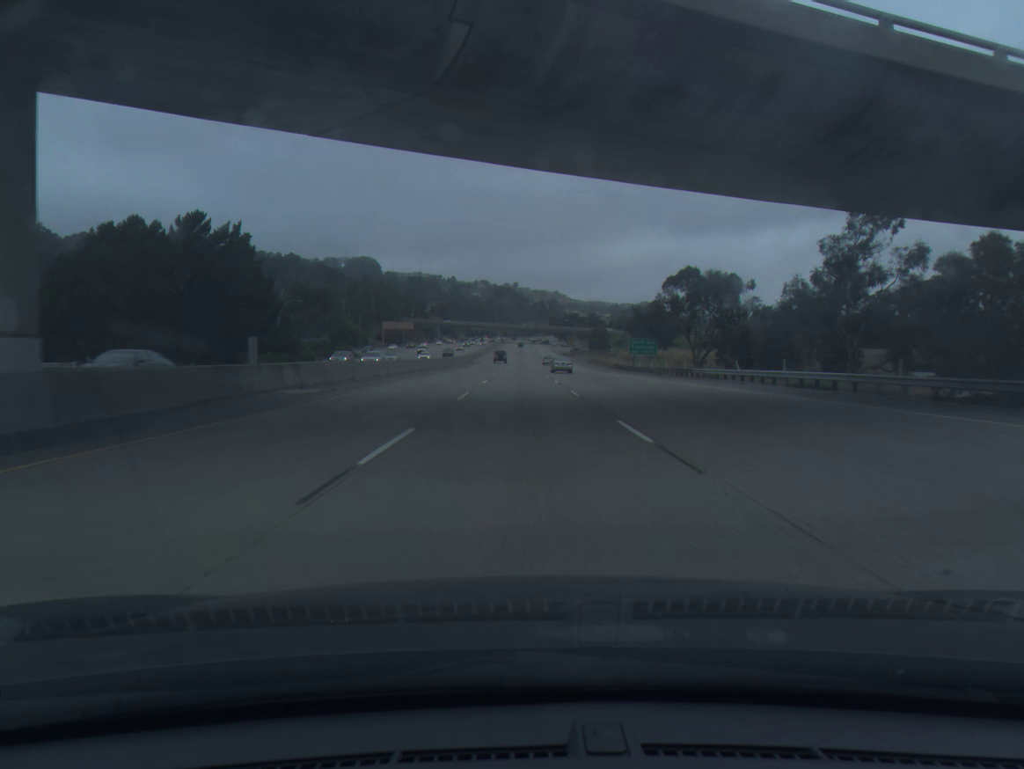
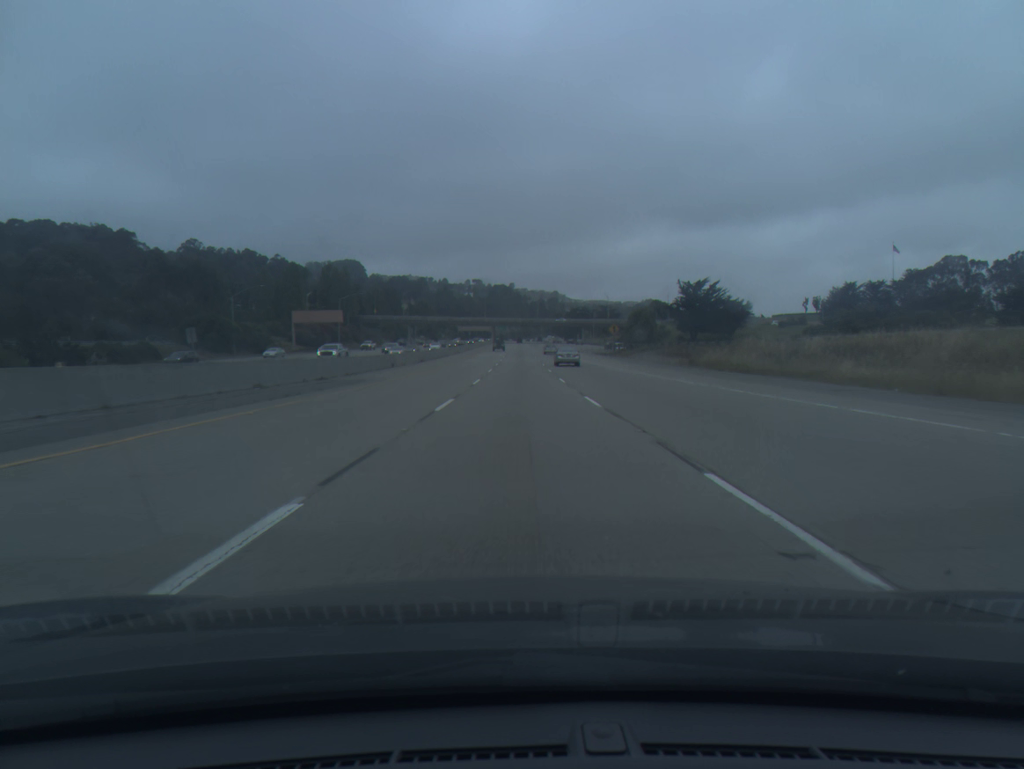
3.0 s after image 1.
(+0.2, +94.2) m; 0°
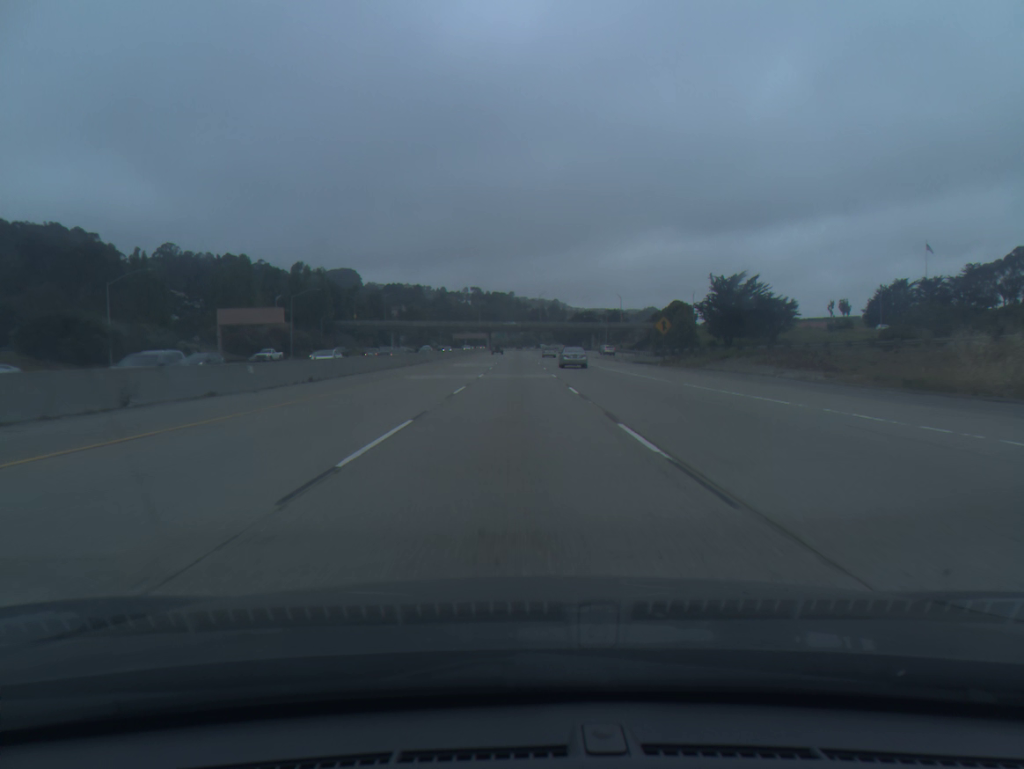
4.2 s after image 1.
(+0.1, +37.6) m; 0°
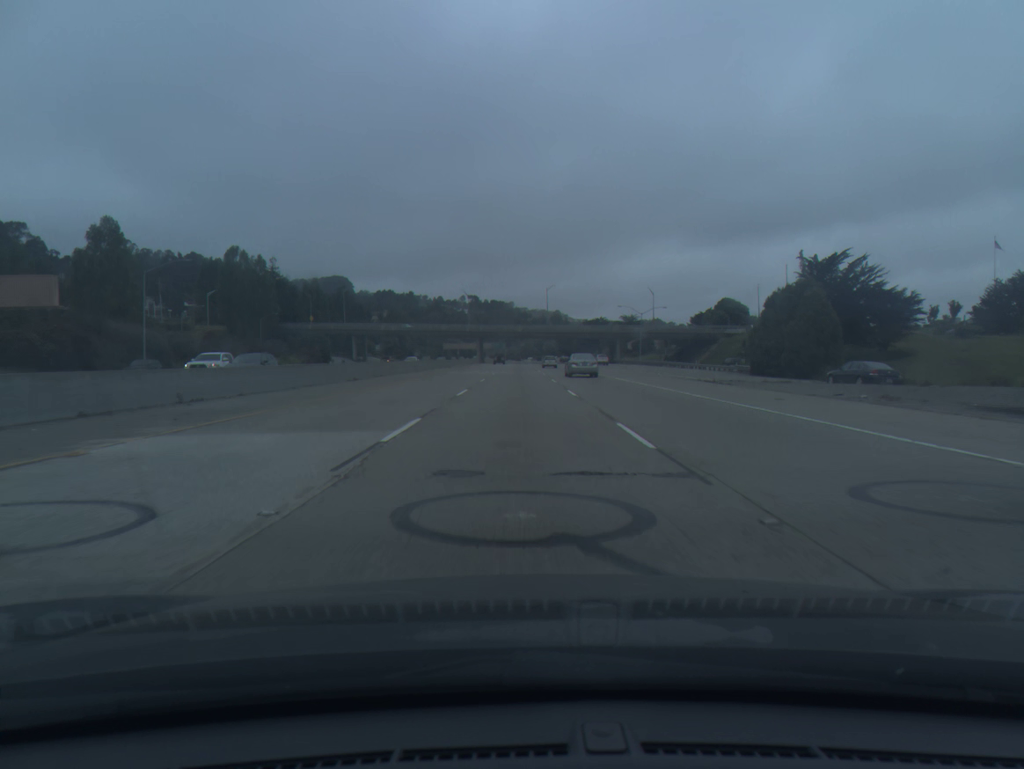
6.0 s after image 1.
(-0.2, +55.9) m; 0°
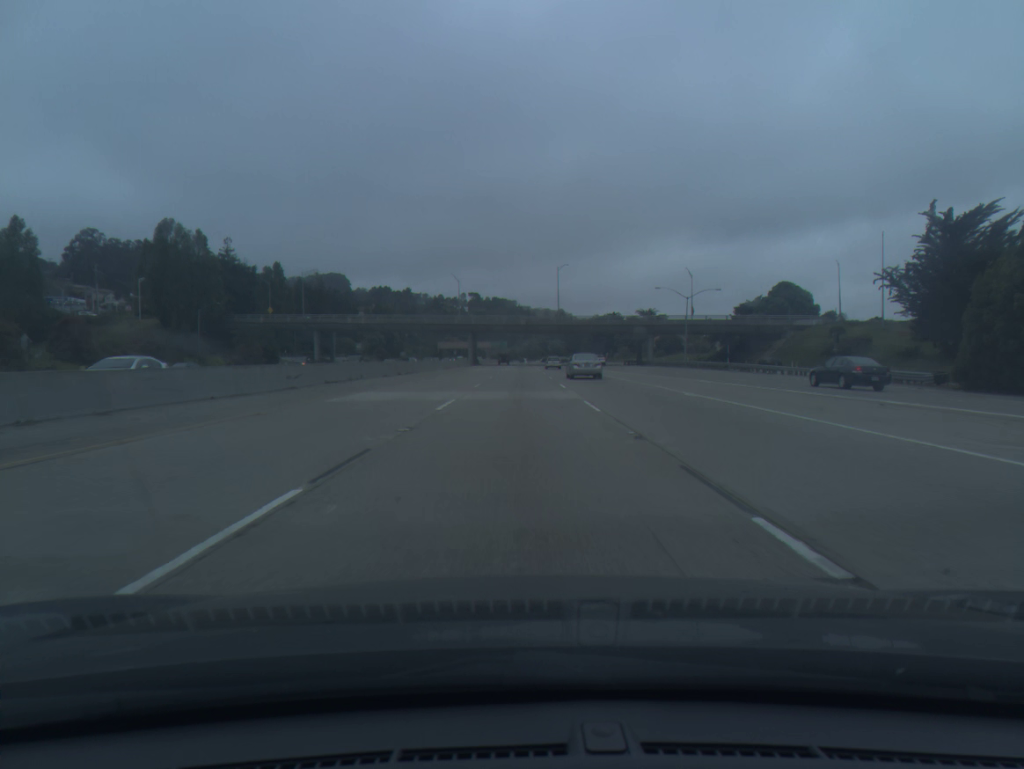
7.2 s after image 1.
(0.0, +36.9) m; 0°
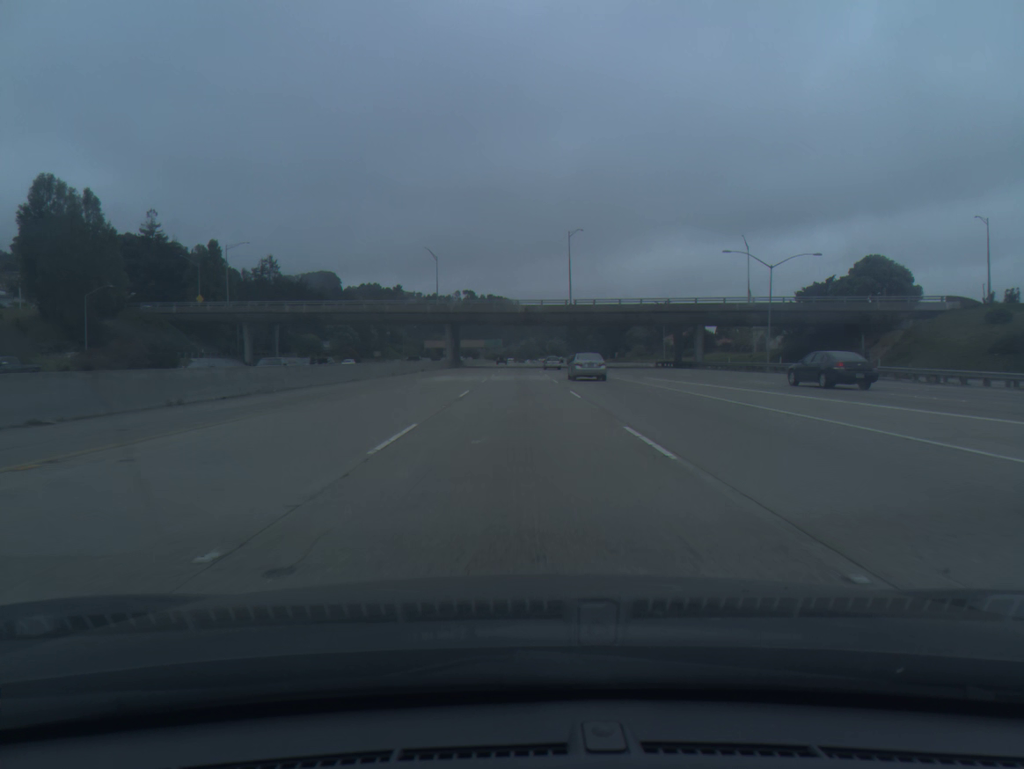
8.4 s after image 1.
(0.0, +36.8) m; 0°
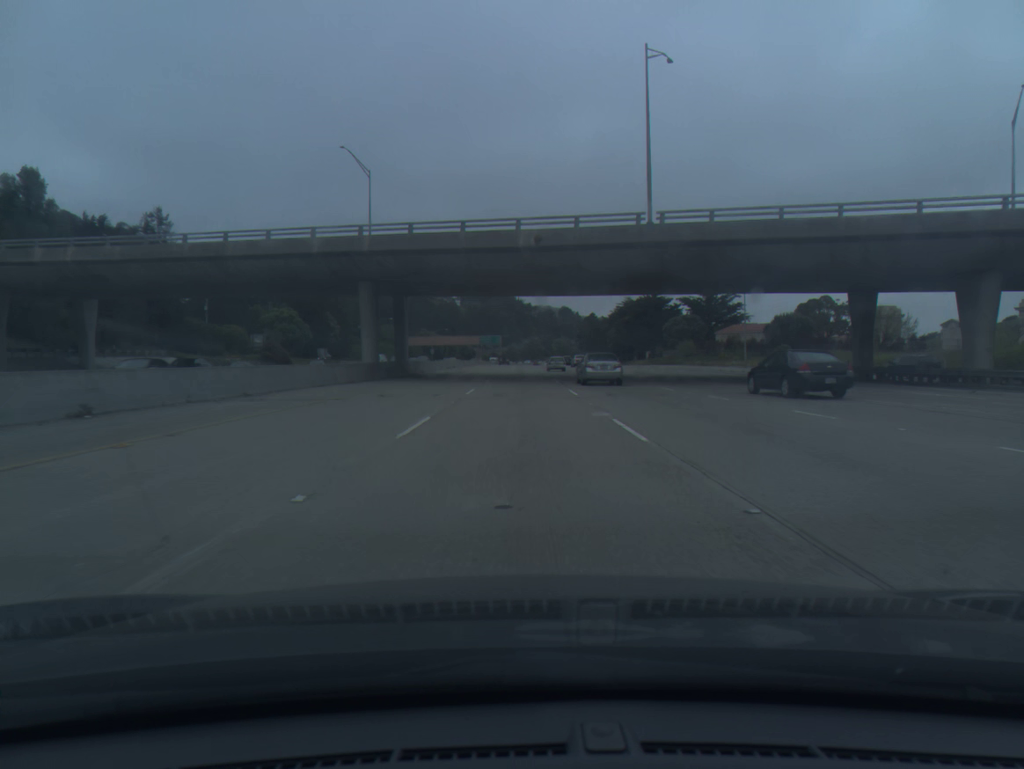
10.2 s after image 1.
(0.0, +55.4) m; 0°
